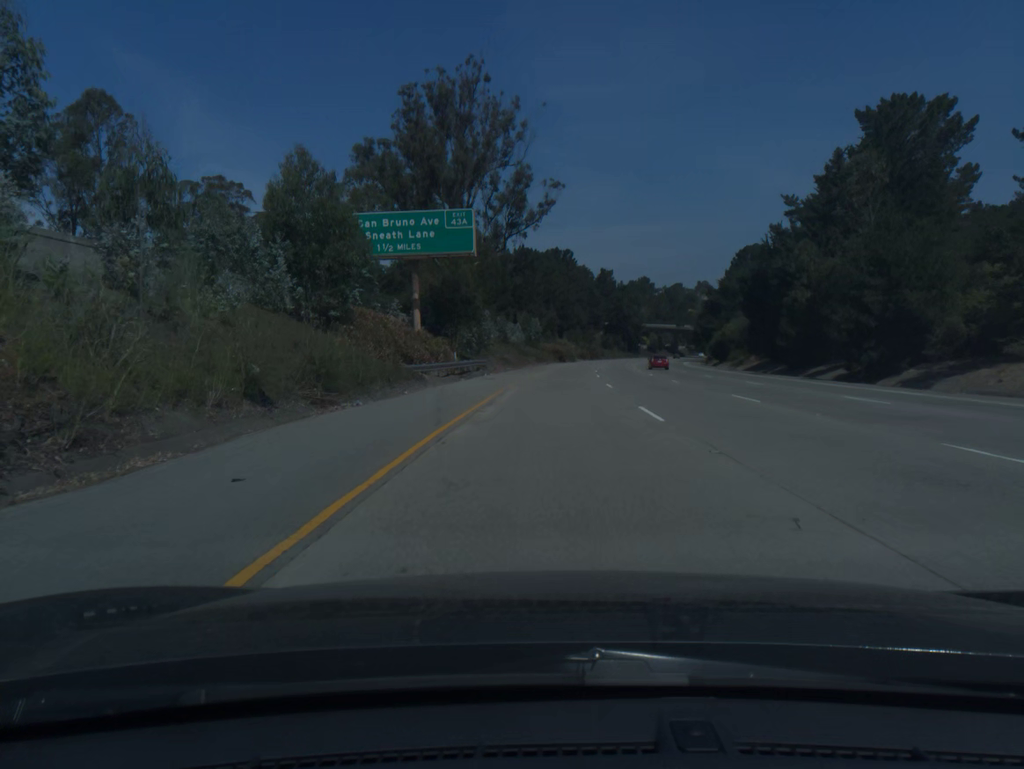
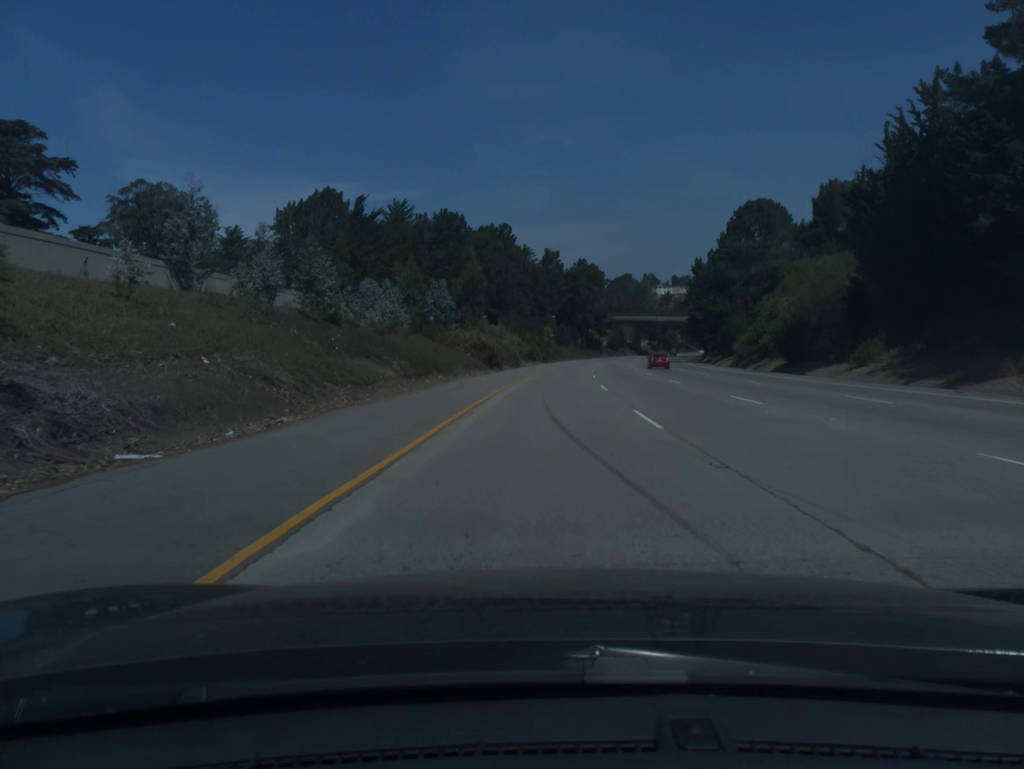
(+2.4, +60.2) m; +4°
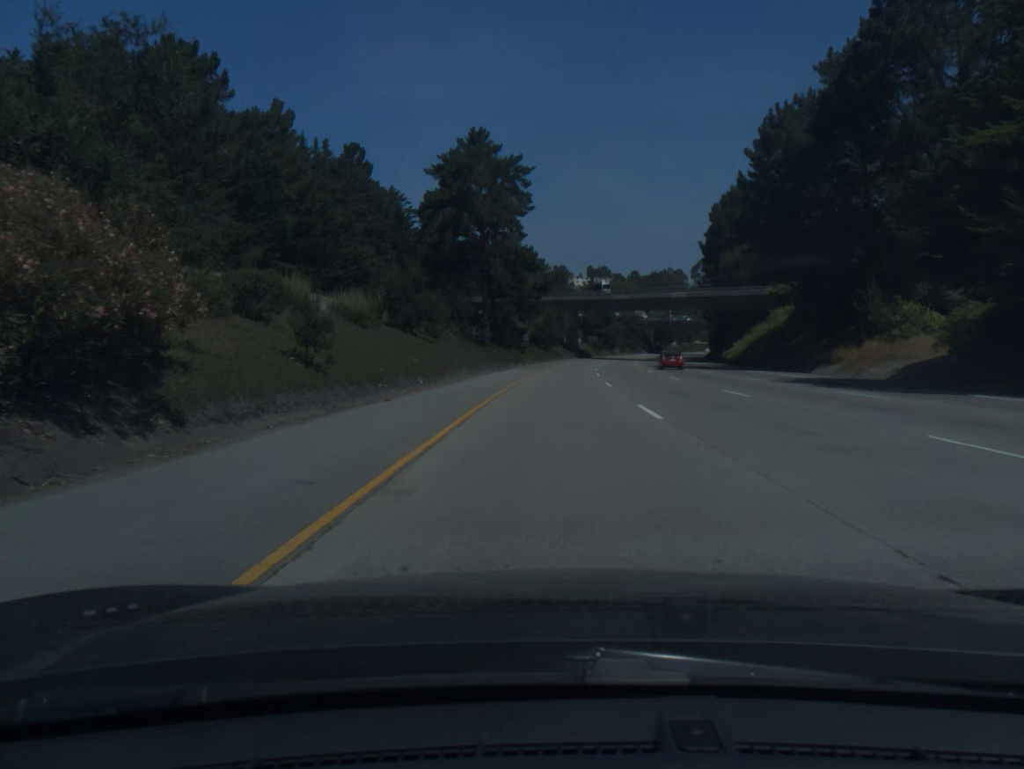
(+5.7, +100.5) m; +7°
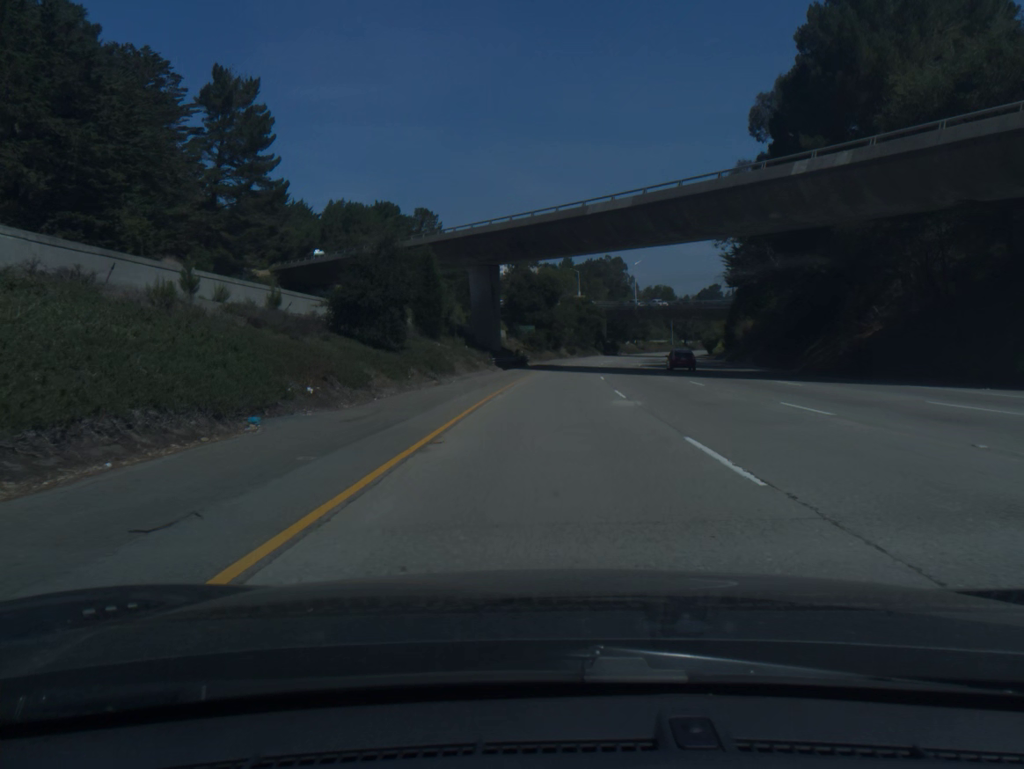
(+4.2, +80.6) m; +6°
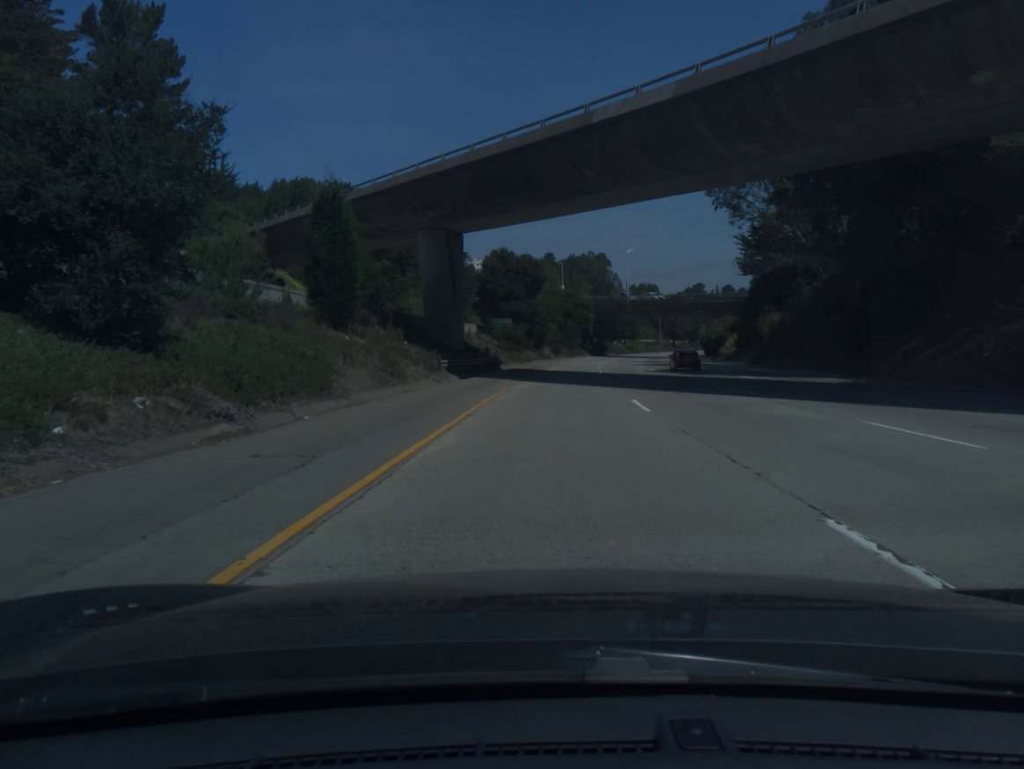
(+0.2, +20.2) m; +1°
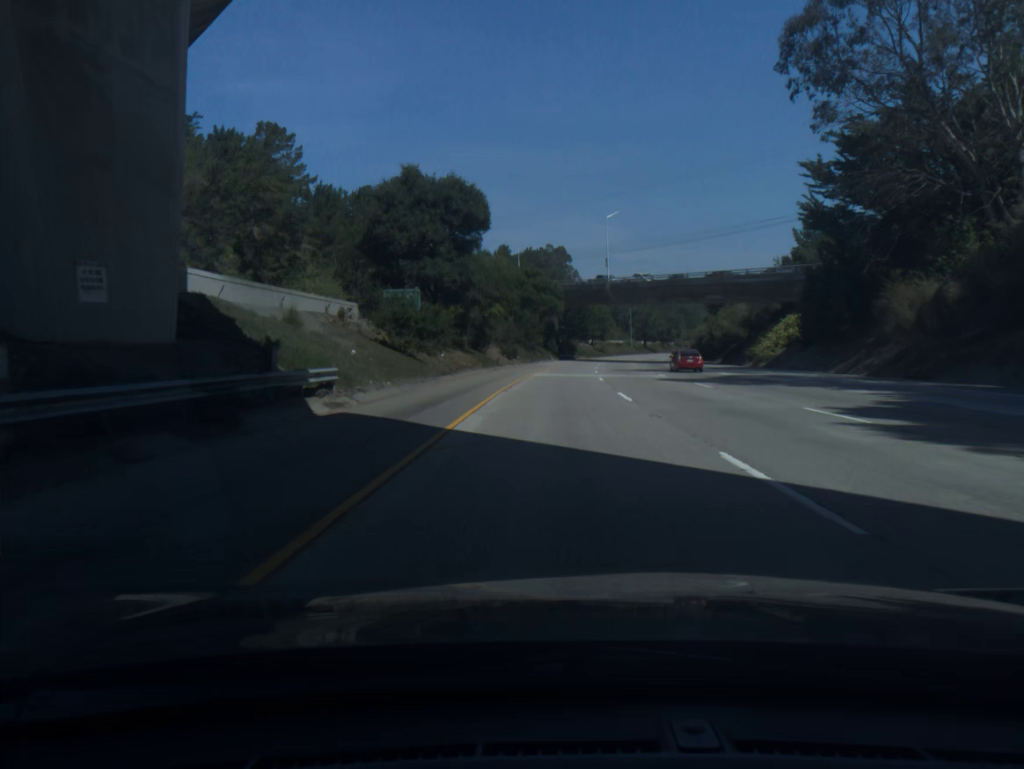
(+1.1, +40.3) m; +3°
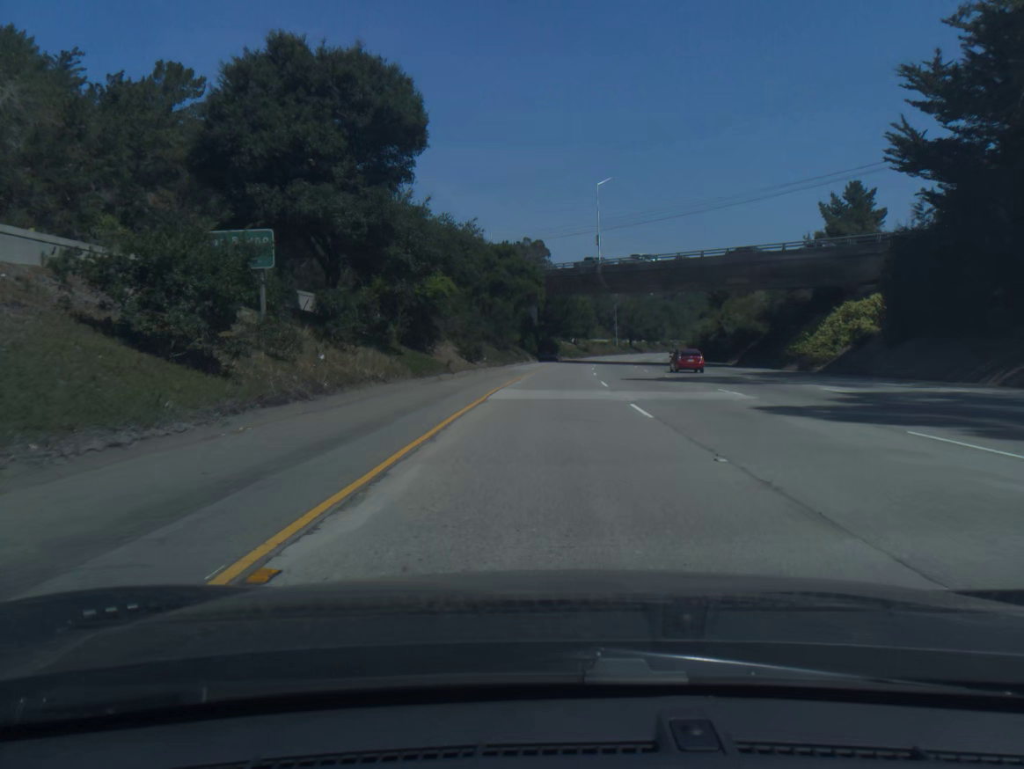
(+0.3, +20.2) m; +2°
